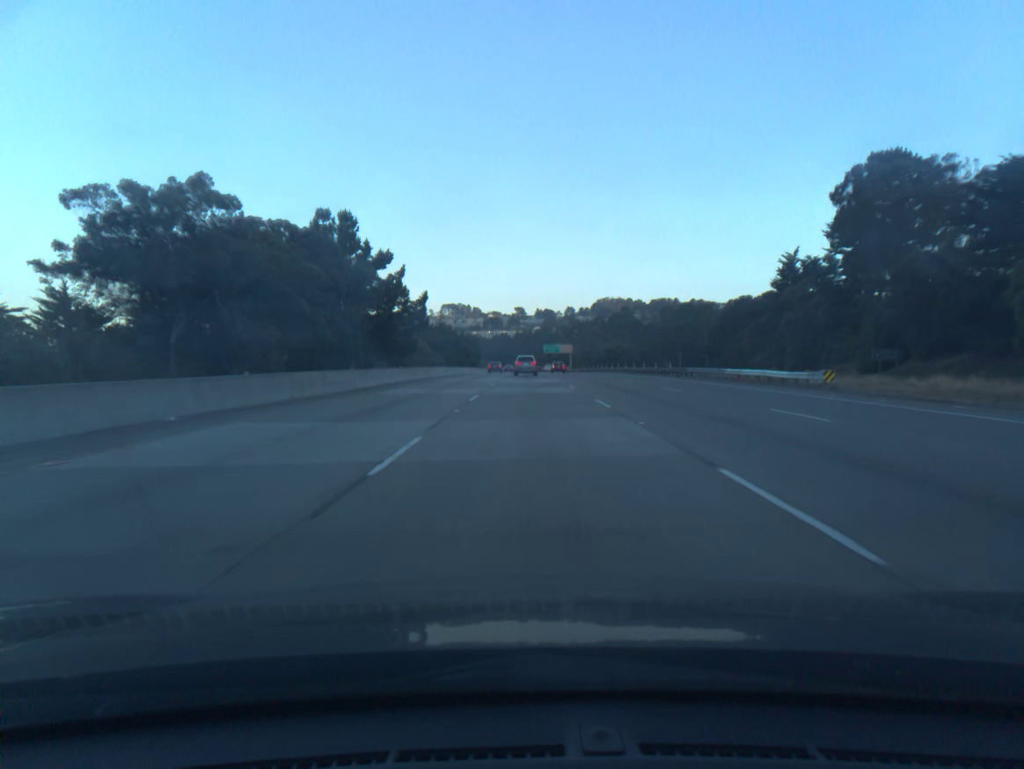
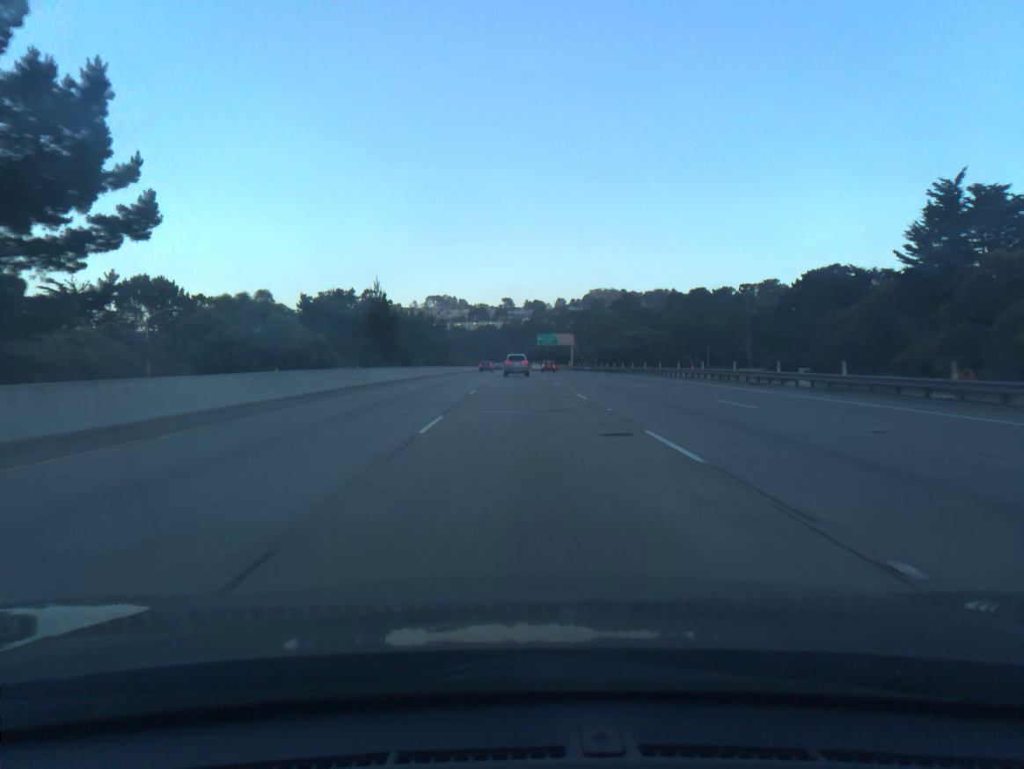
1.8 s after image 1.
(+0.4, +54.2) m; +1°
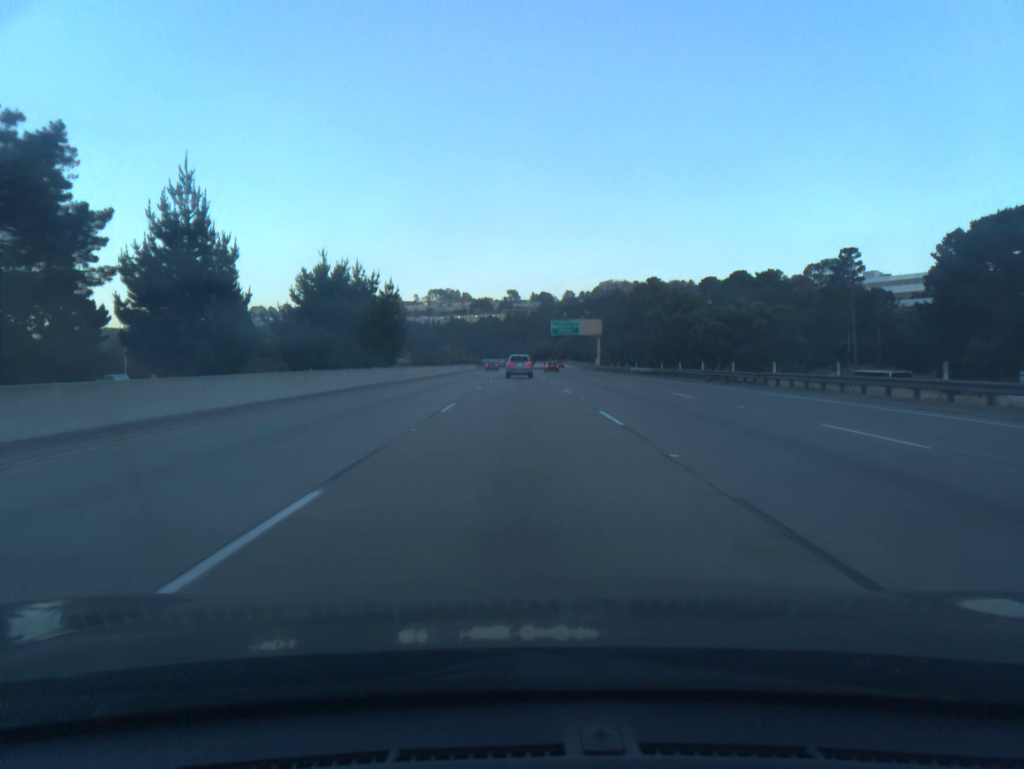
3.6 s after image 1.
(0.0, +53.1) m; 0°
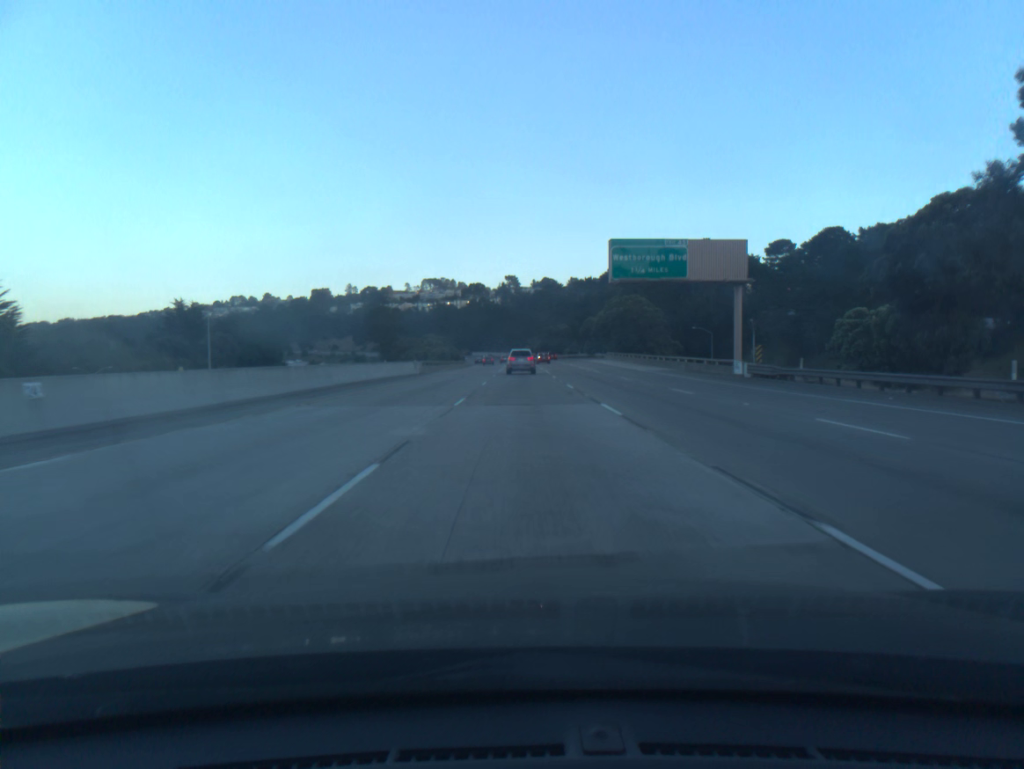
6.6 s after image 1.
(-0.2, +86.5) m; 0°
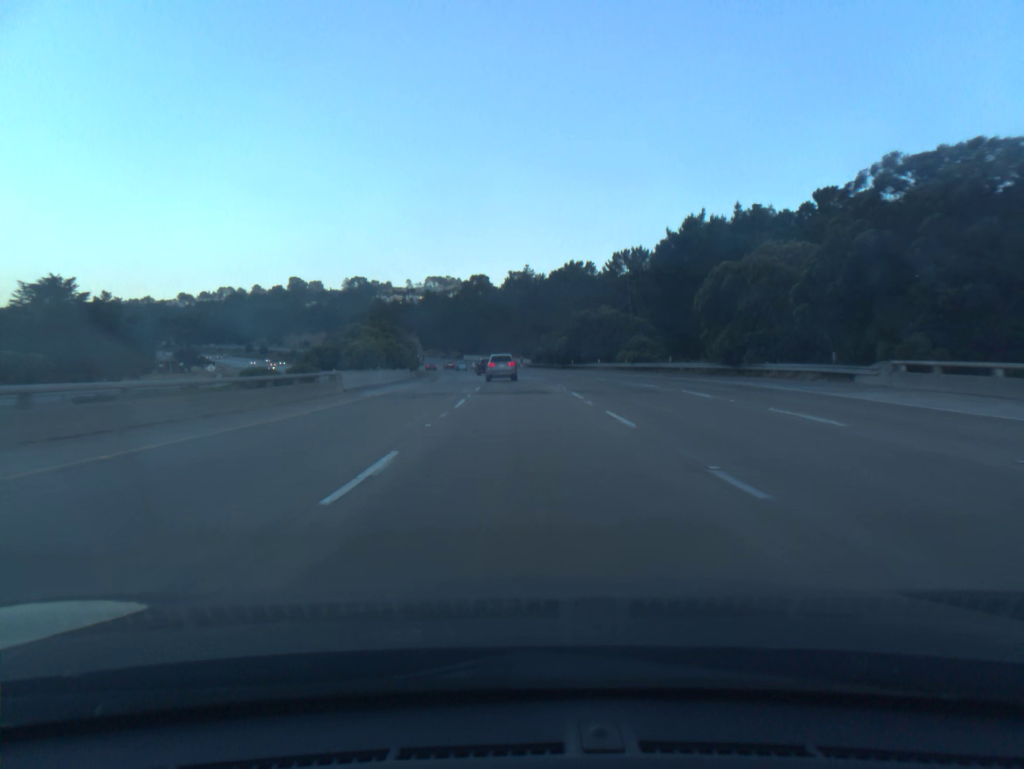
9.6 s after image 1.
(0.0, +84.0) m; -1°
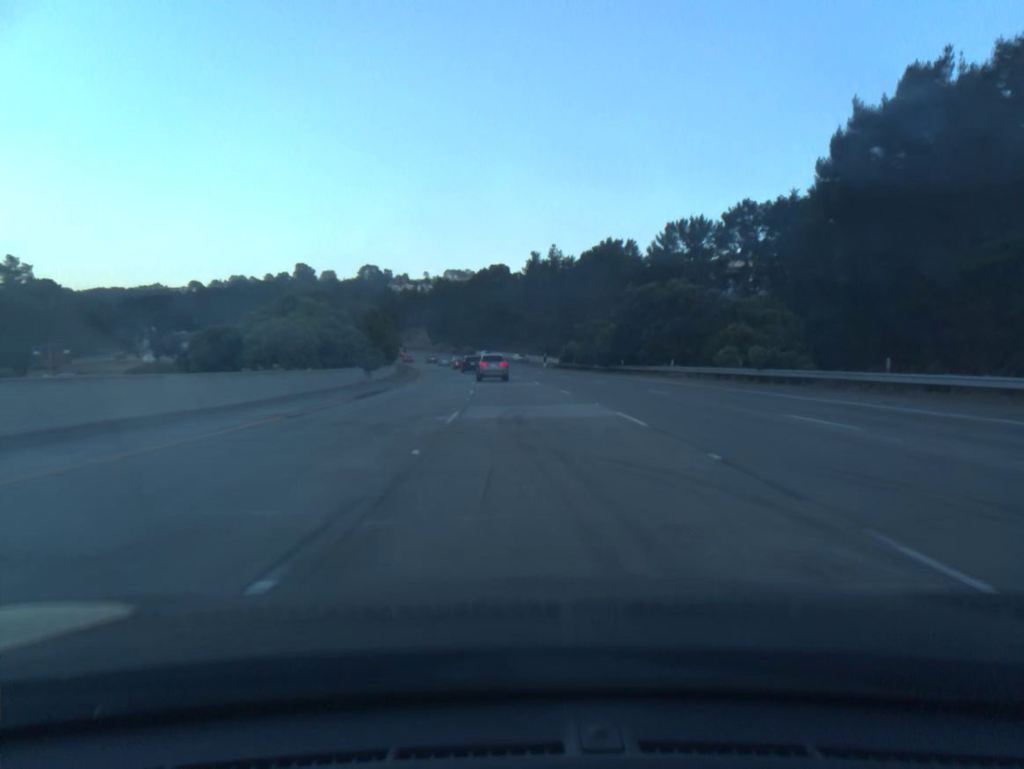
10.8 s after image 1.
(-0.4, +32.9) m; -1°
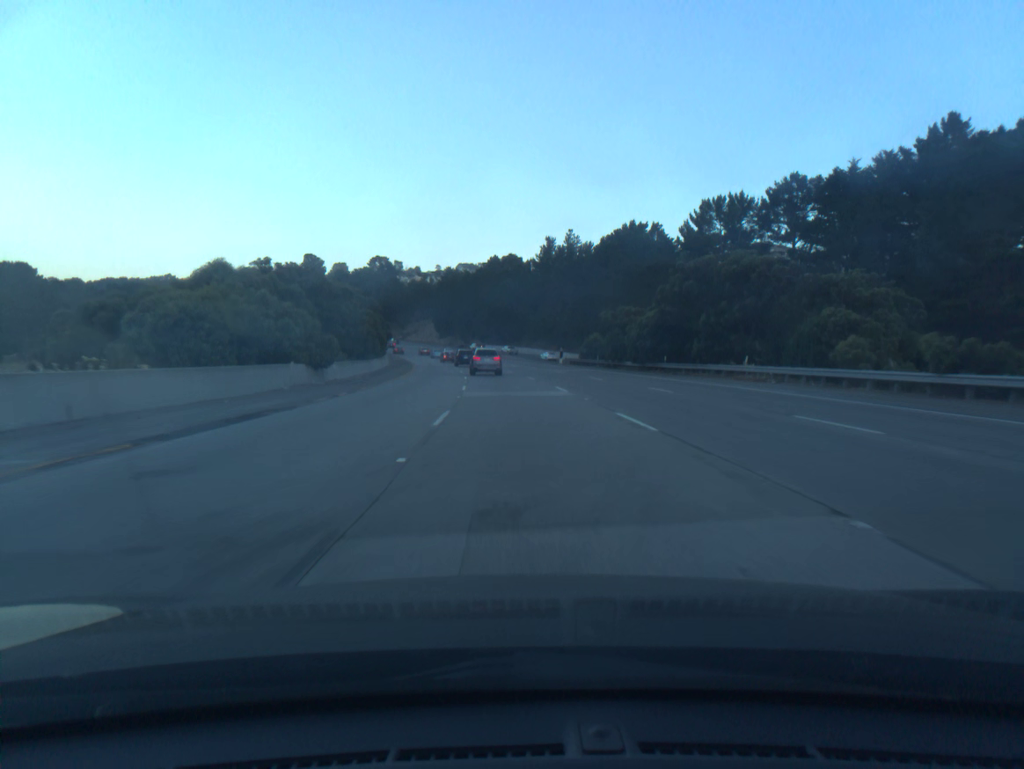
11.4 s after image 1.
(-0.1, +16.3) m; -1°
